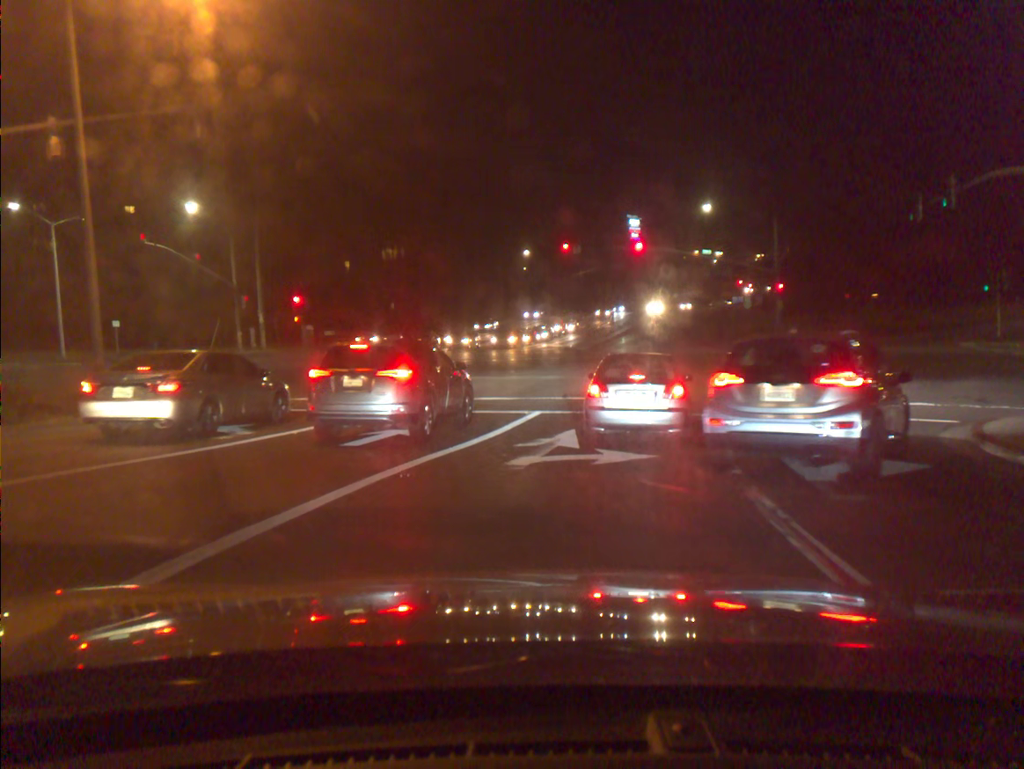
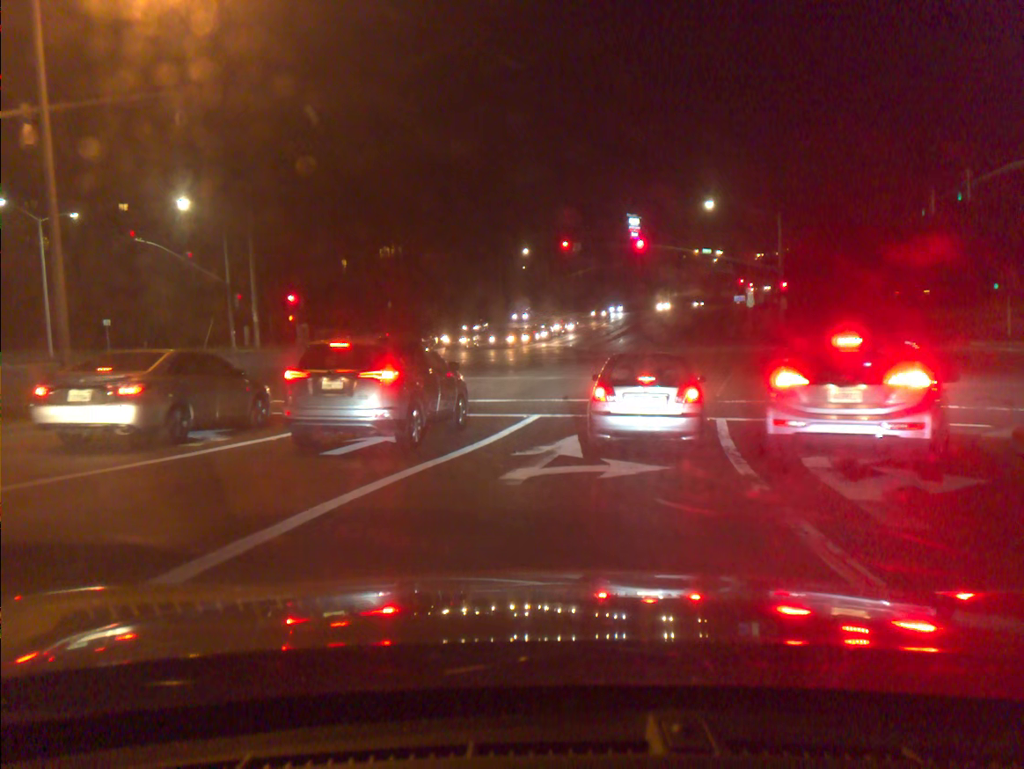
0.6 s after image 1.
(0.0, +1.1) m; 0°
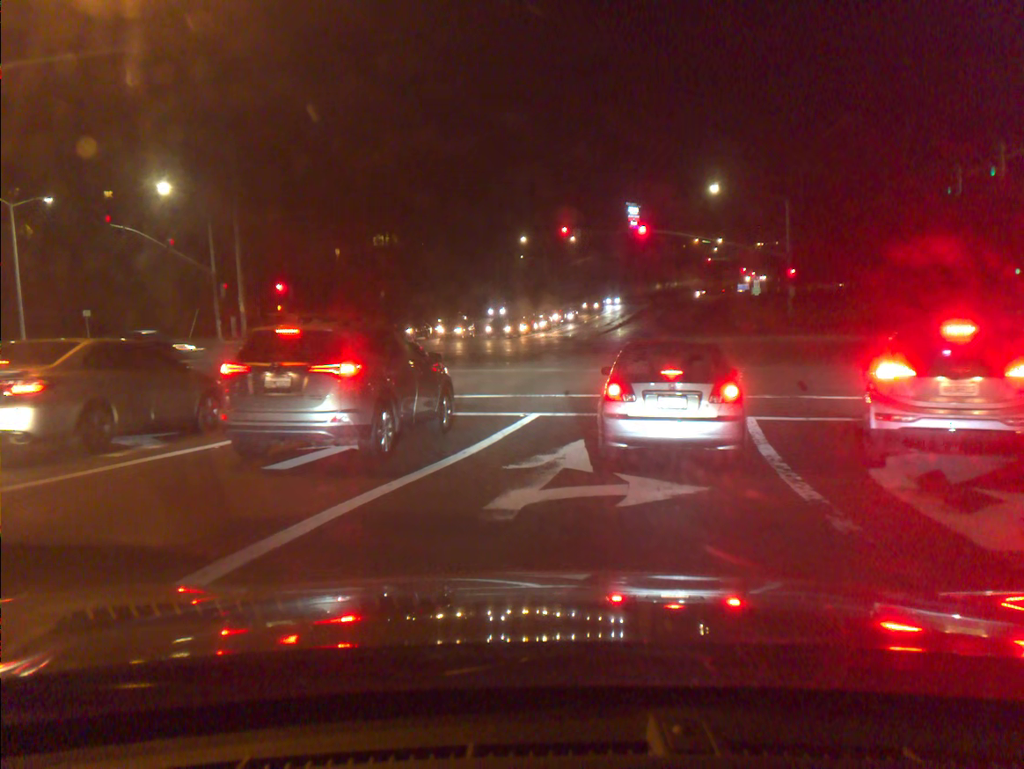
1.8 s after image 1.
(0.0, +2.2) m; 0°
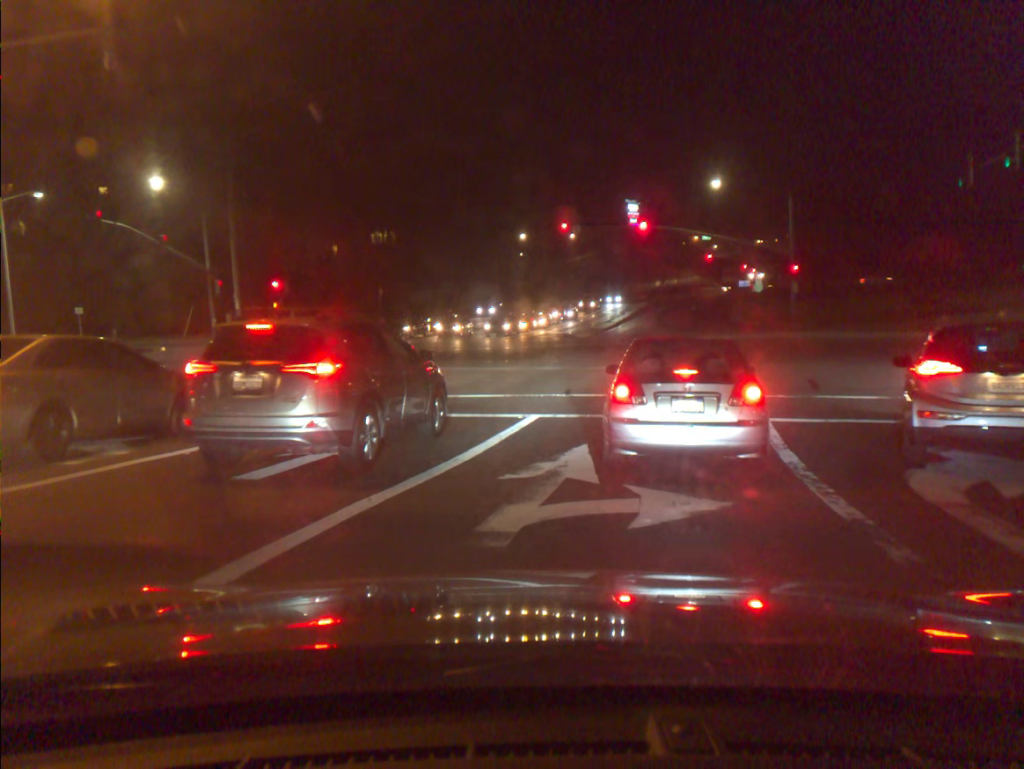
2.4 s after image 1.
(0.0, +0.9) m; +1°
